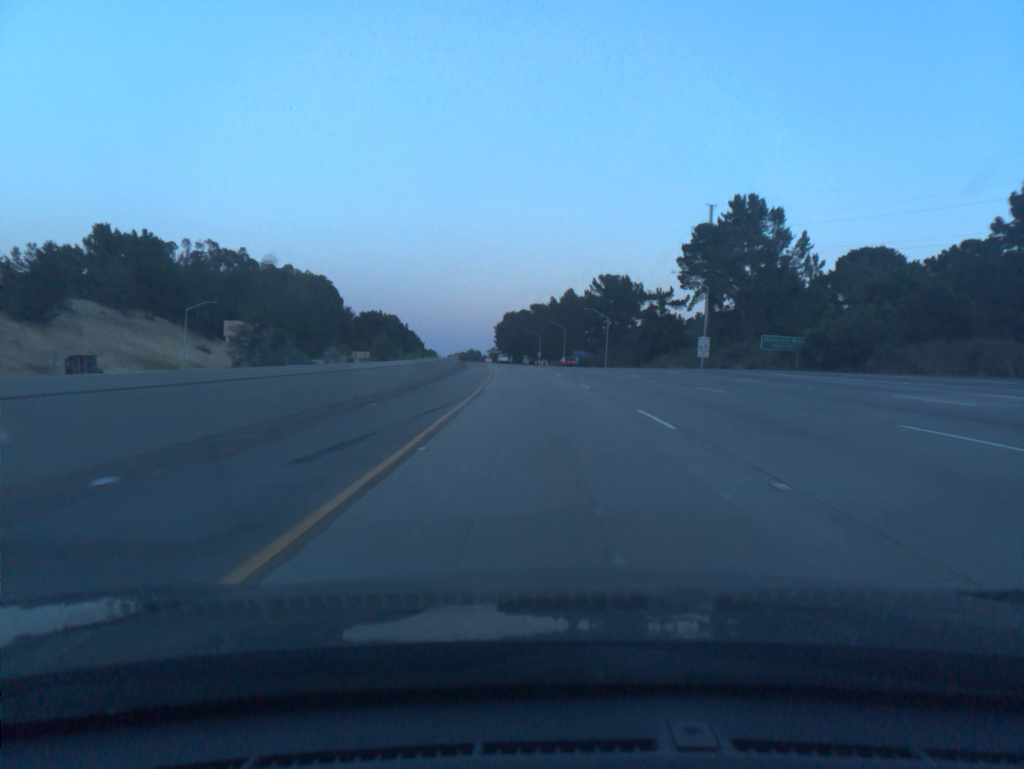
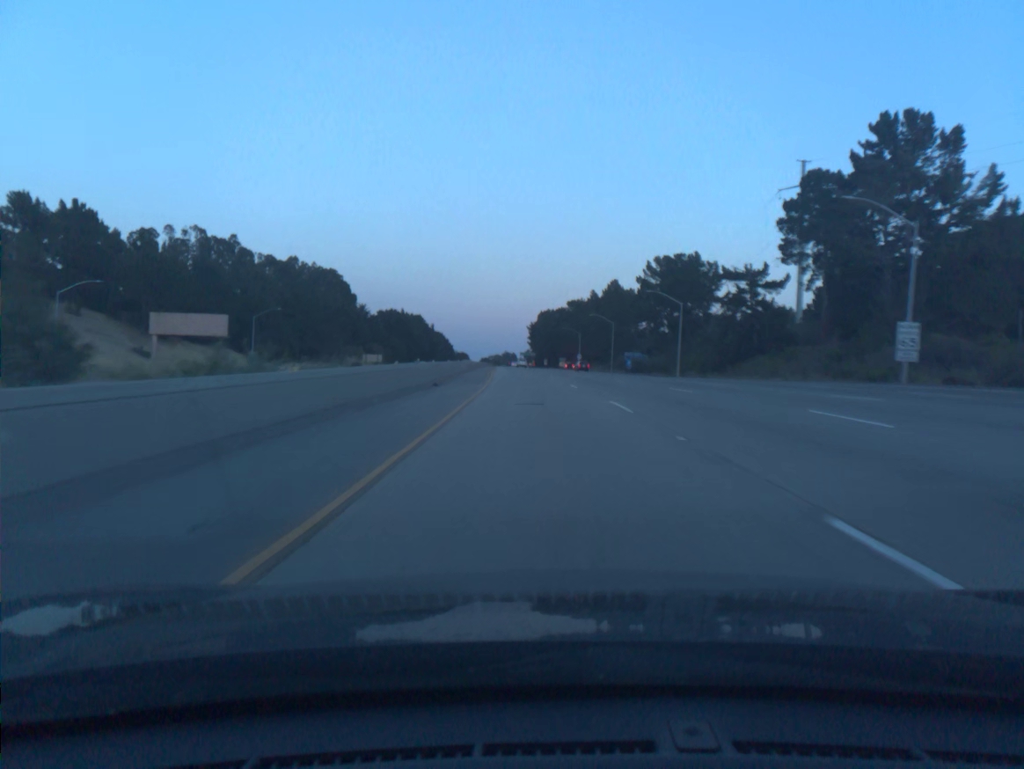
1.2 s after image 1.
(-0.9, +39.4) m; -3°
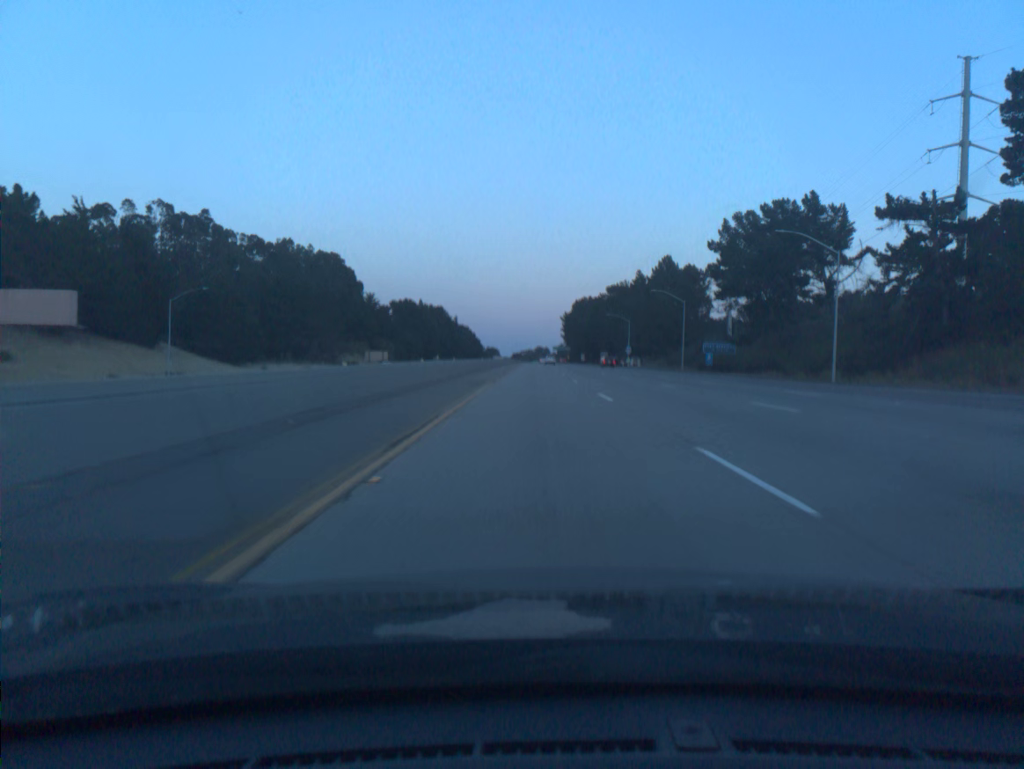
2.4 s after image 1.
(-0.9, +39.5) m; -2°
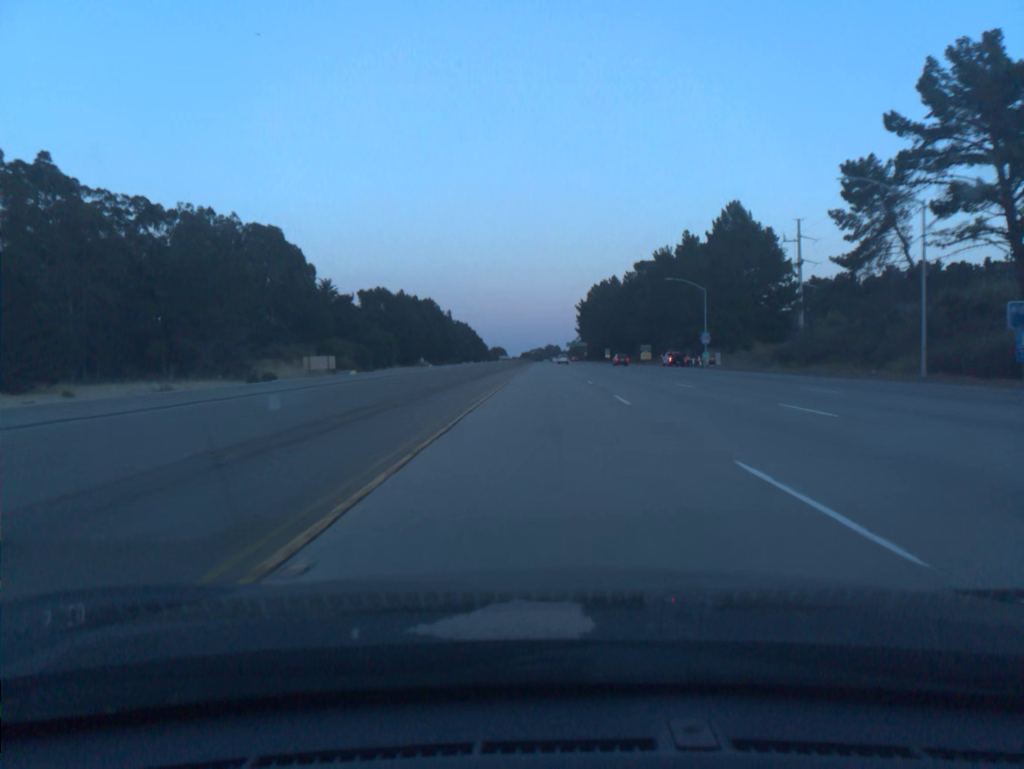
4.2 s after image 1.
(-0.7, +59.3) m; -1°
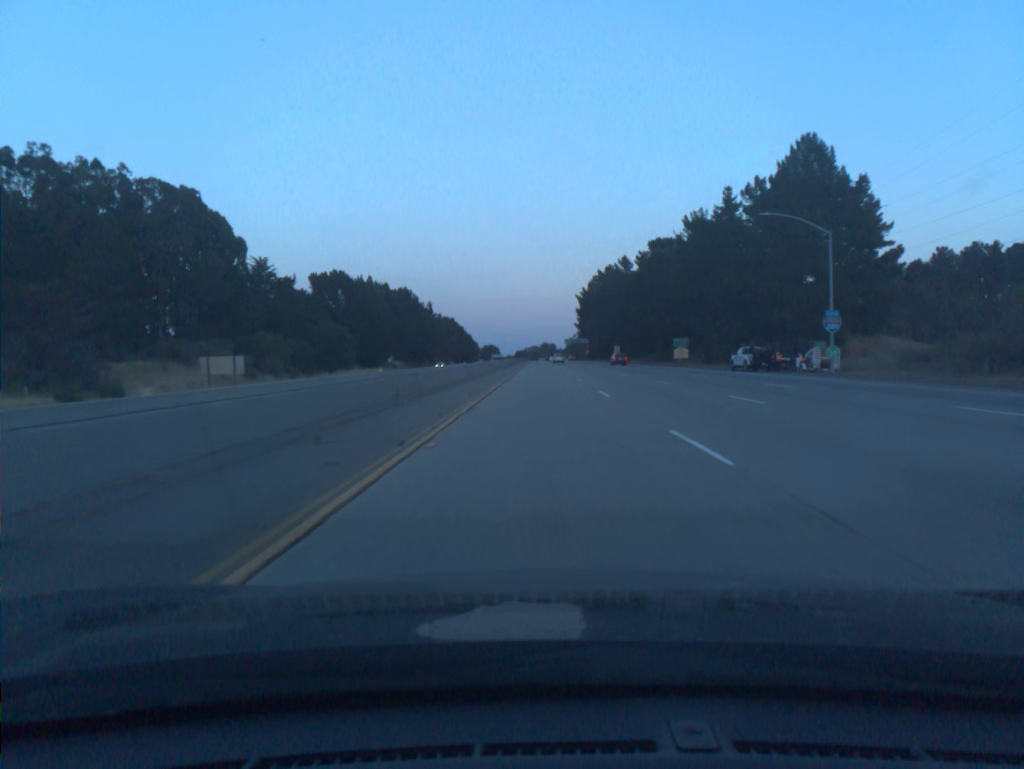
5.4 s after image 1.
(+0.1, +39.5) m; 0°
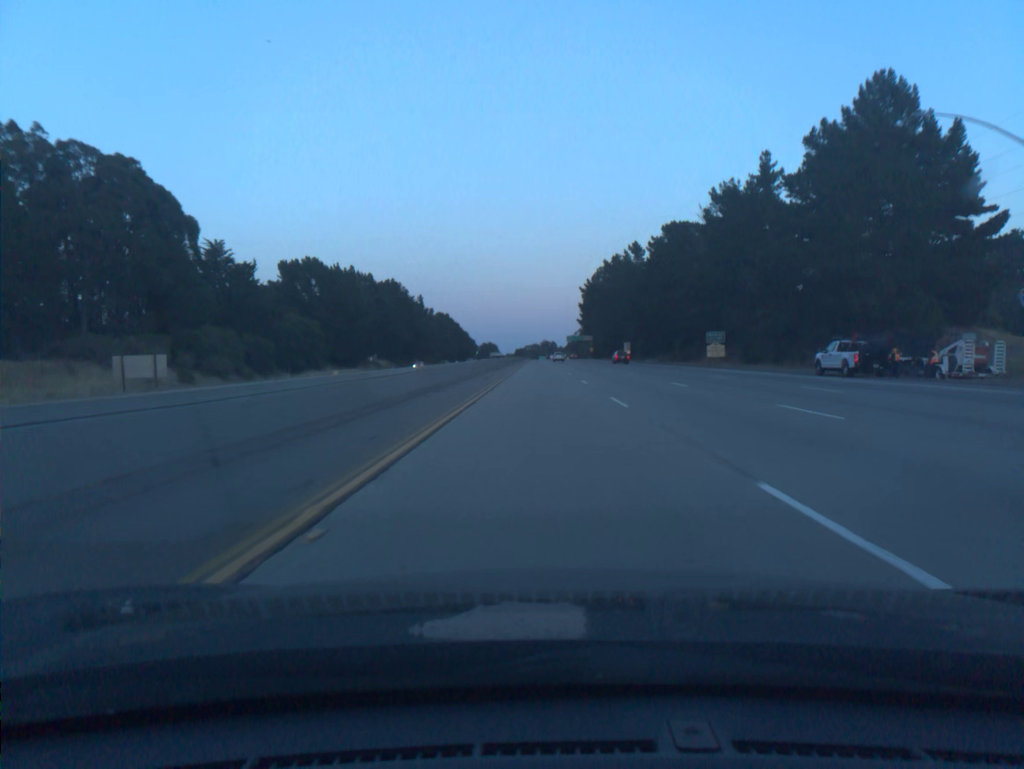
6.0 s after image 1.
(0.0, +19.7) m; 0°
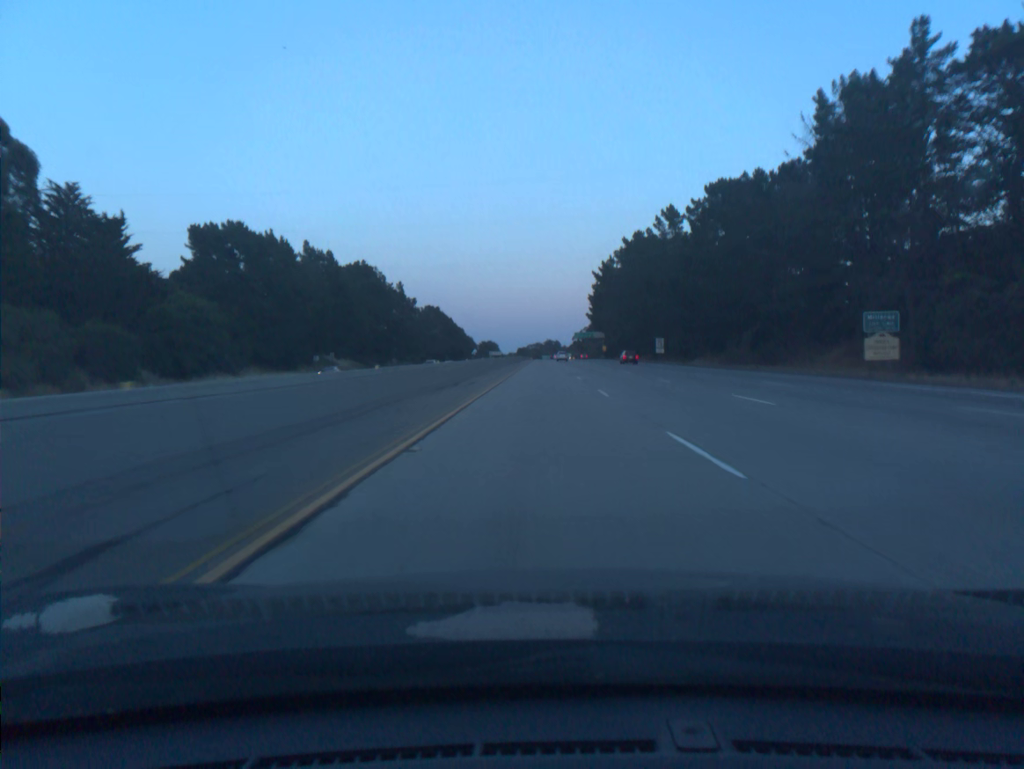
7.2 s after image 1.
(-0.1, +39.5) m; 0°
